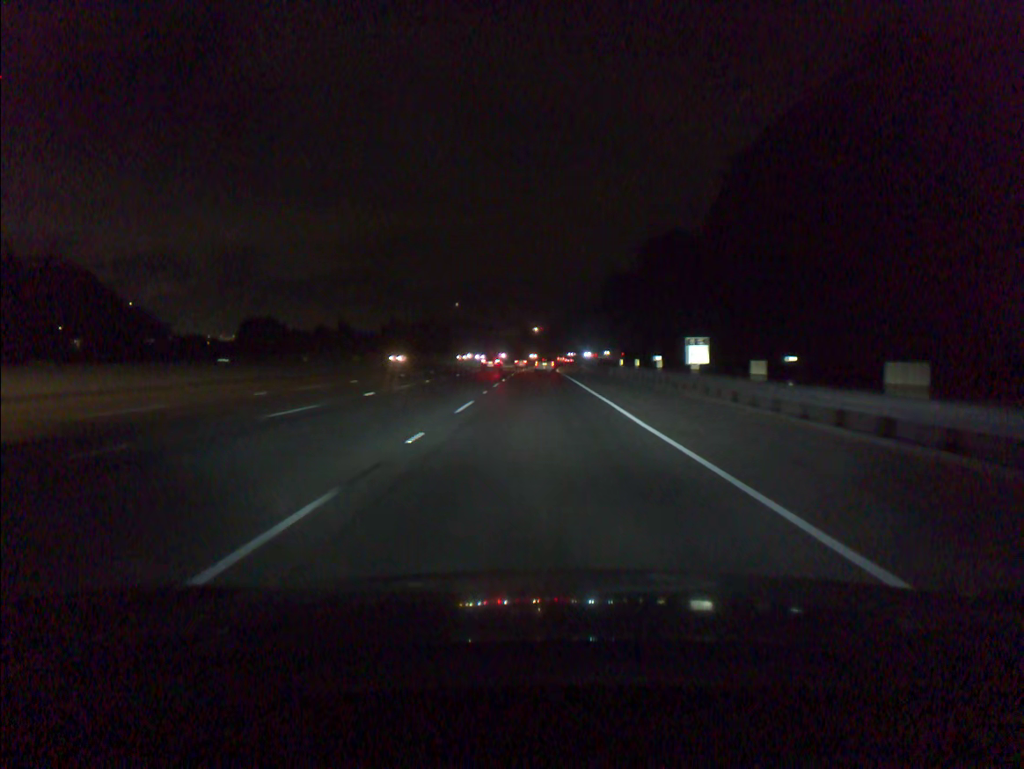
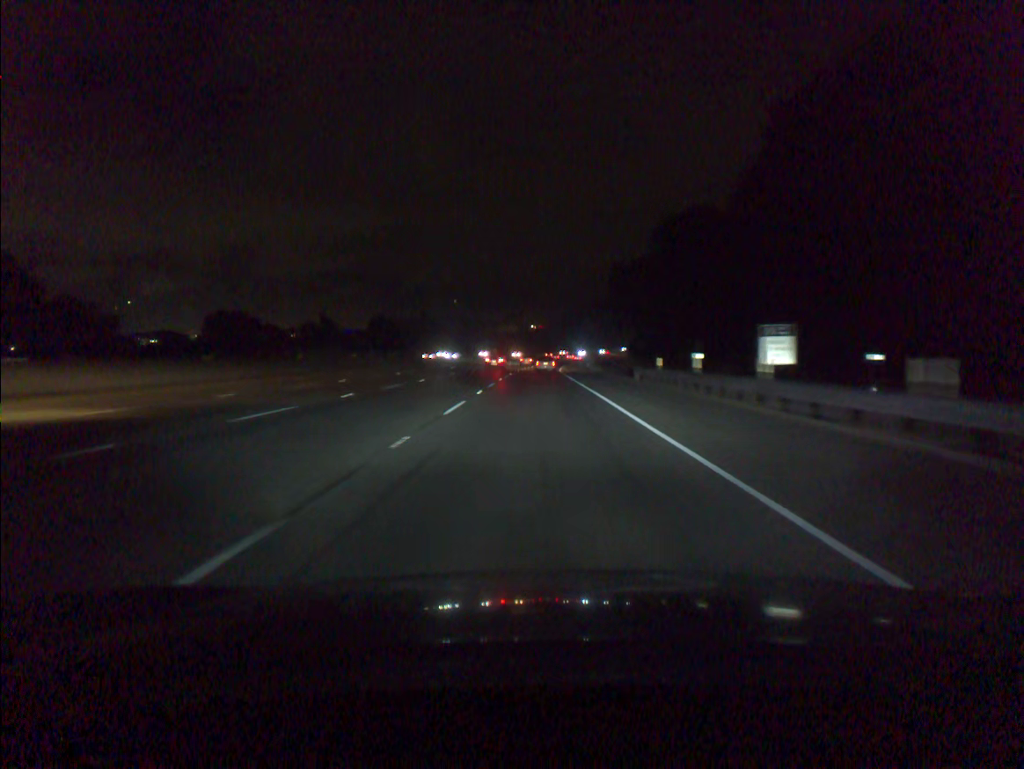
(0.0, +16.0) m; 0°
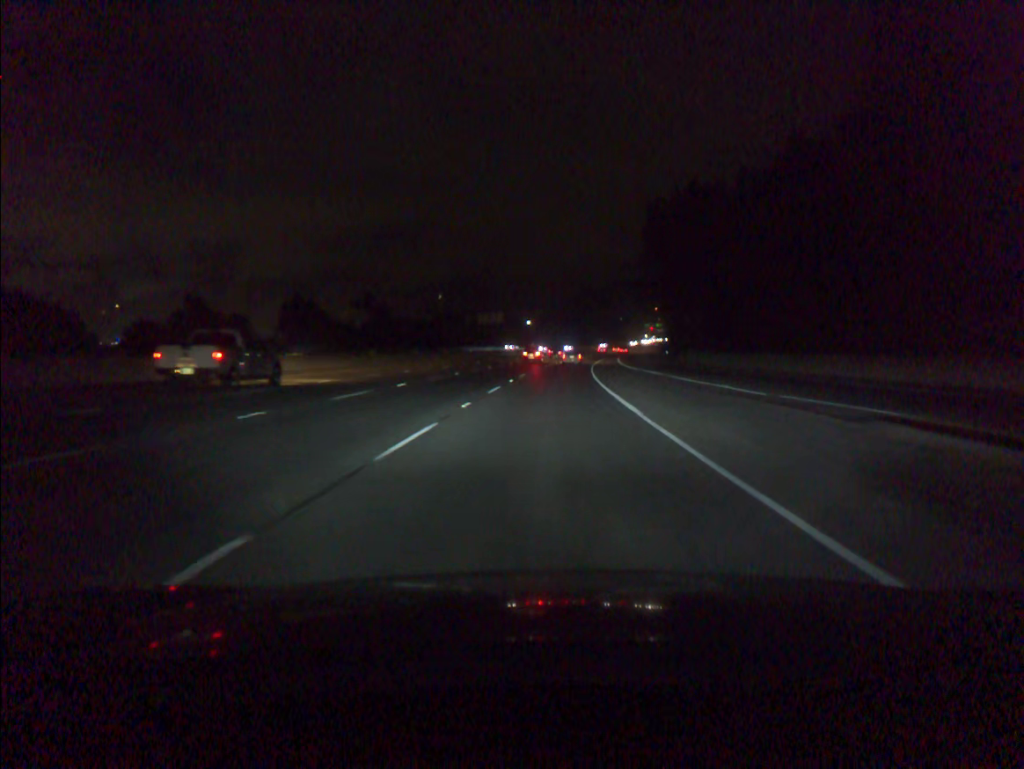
(0.0, +64.9) m; +1°
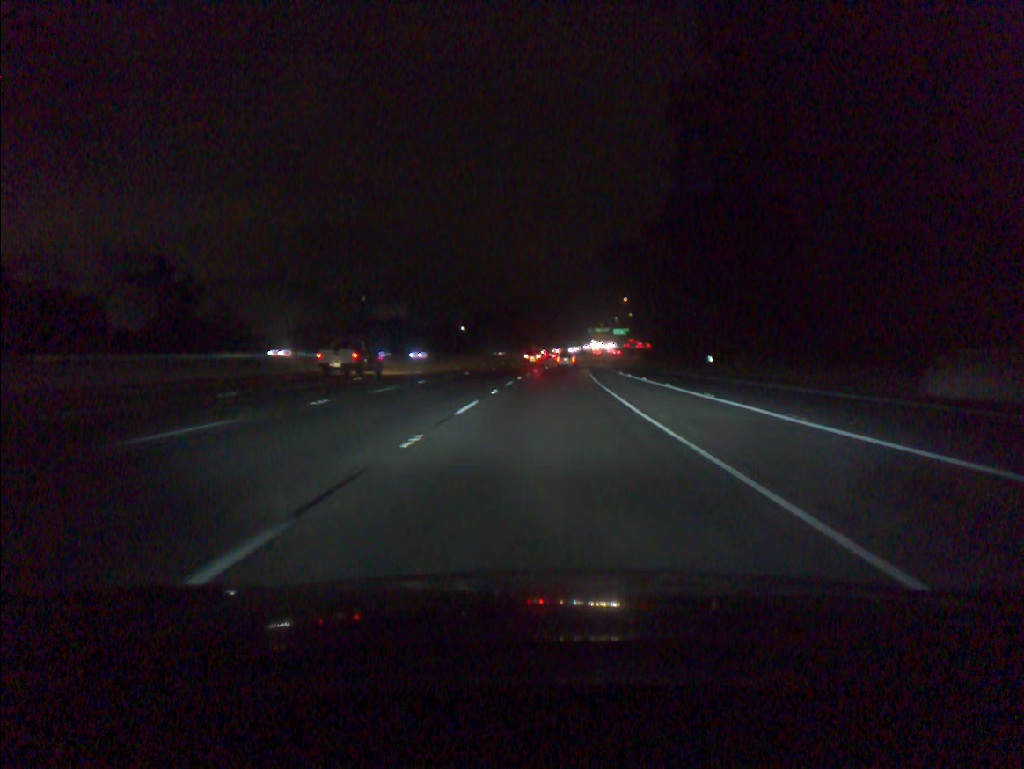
(+2.4, +66.3) m; +5°
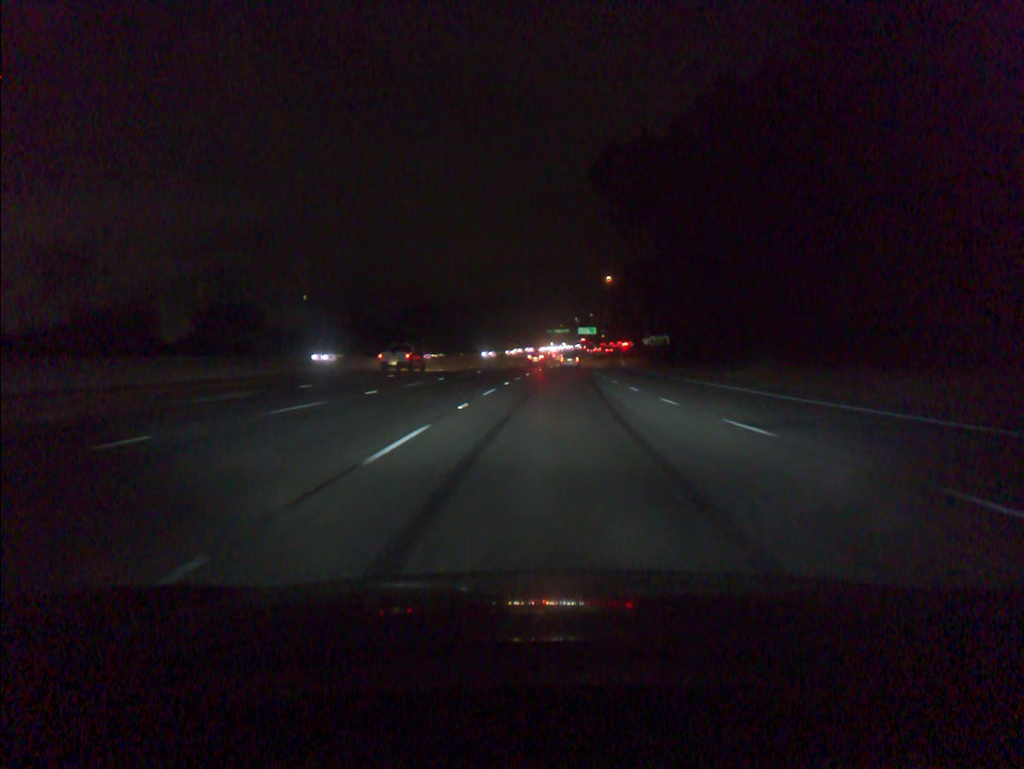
(+1.4, +50.4) m; +3°
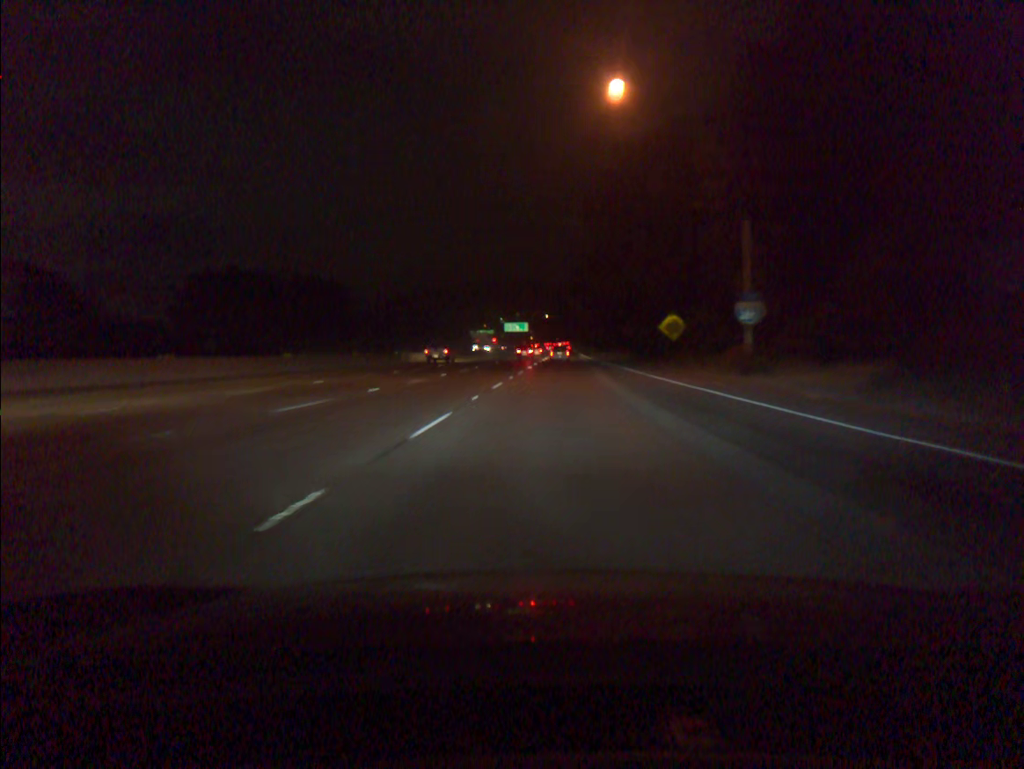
(+3.9, +84.7) m; +5°
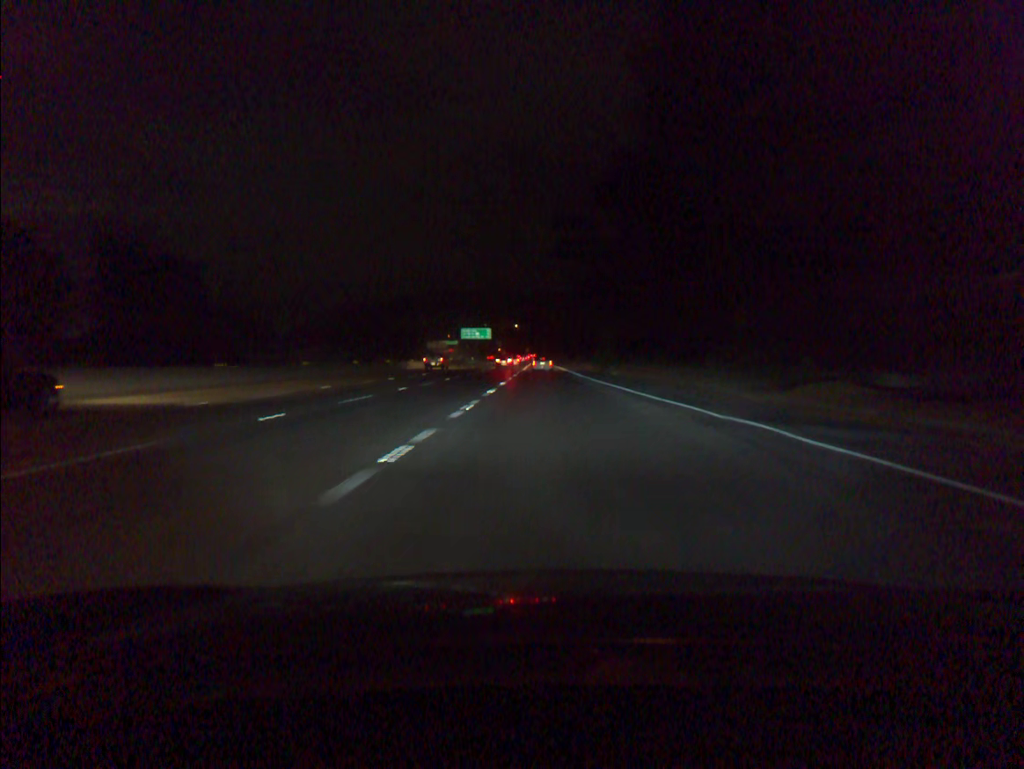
(+1.0, +51.2) m; +2°
